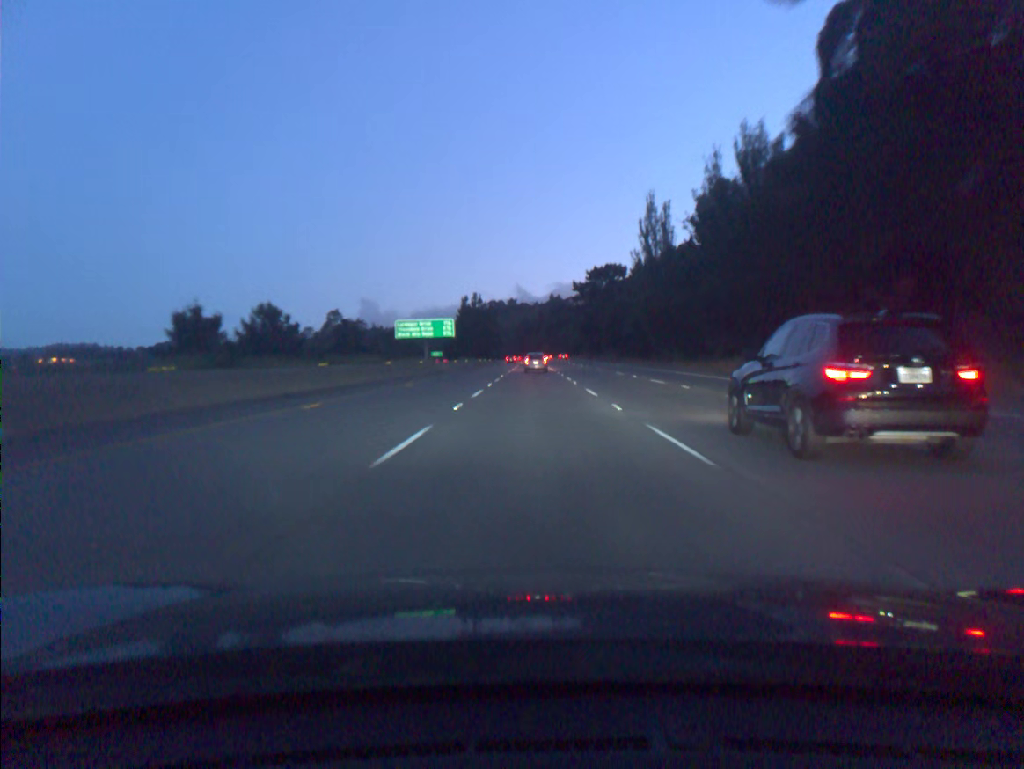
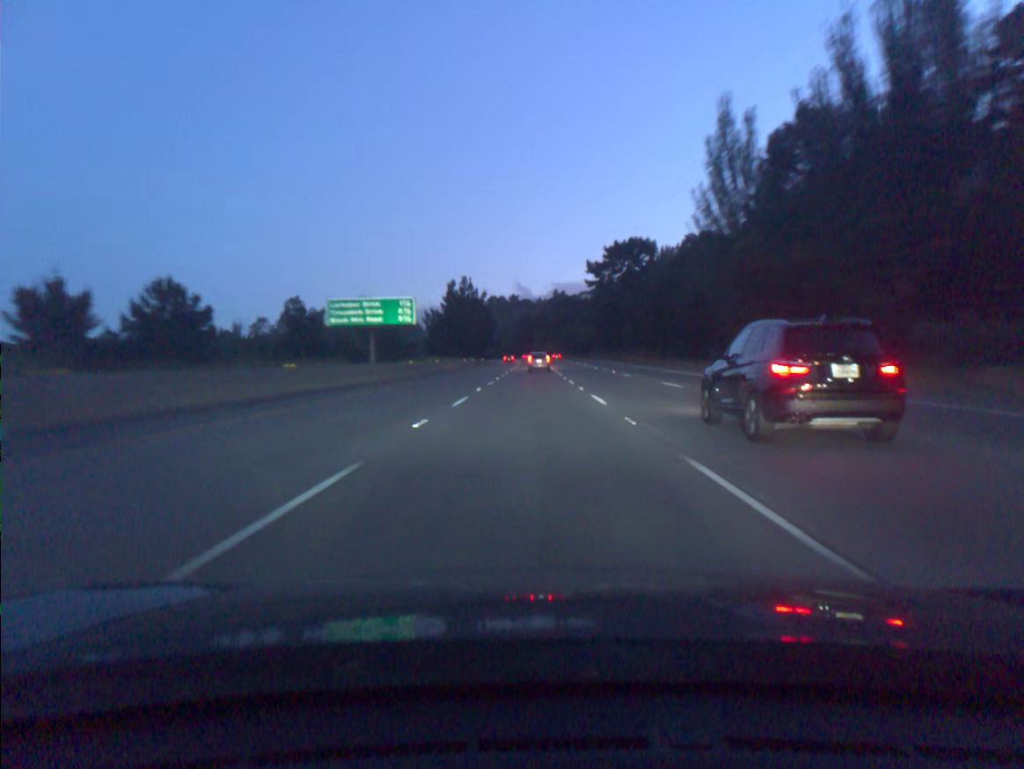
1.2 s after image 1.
(0.0, +33.8) m; 0°
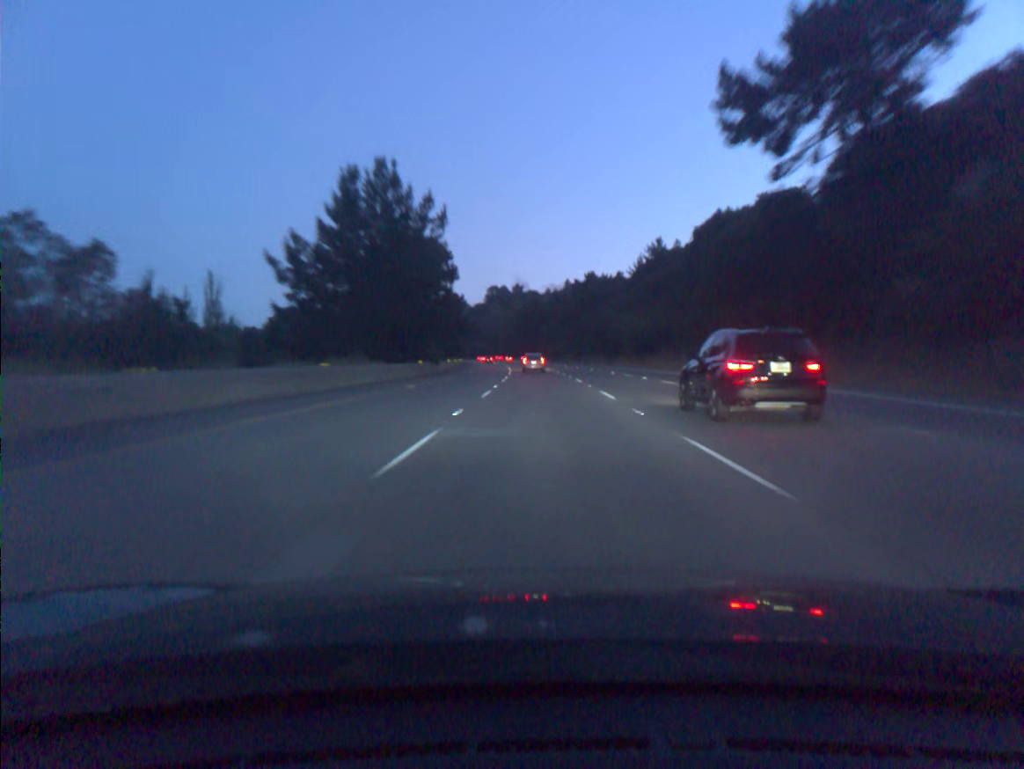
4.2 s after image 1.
(-0.6, +84.7) m; 0°
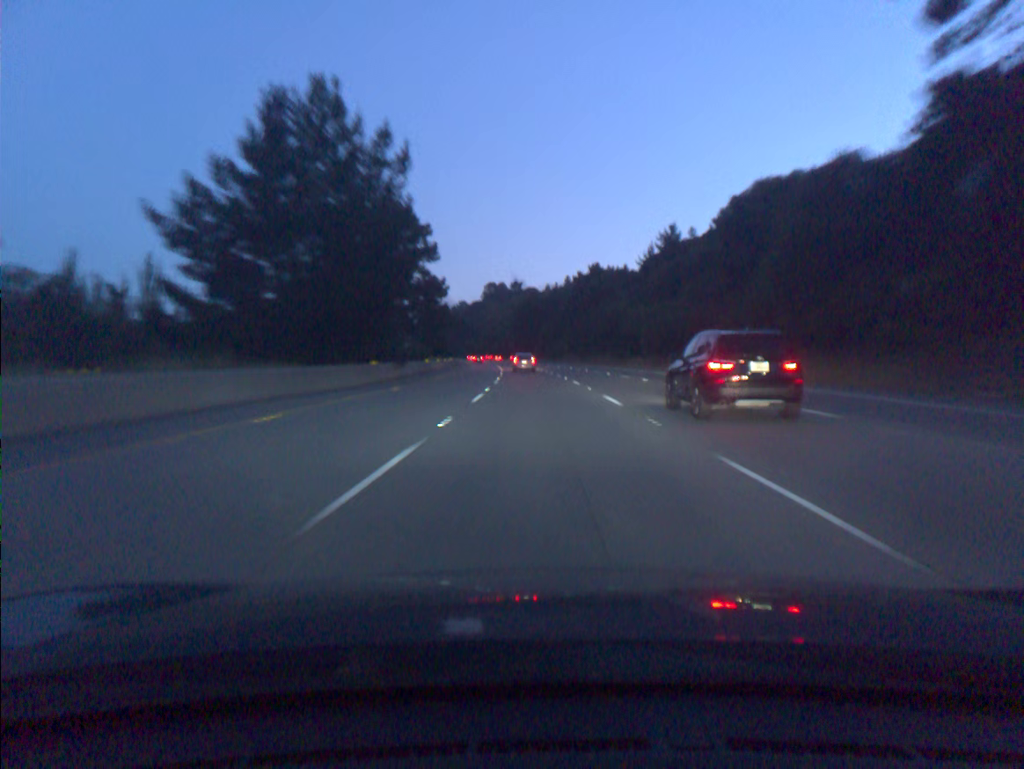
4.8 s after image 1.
(0.0, +17.0) m; 0°
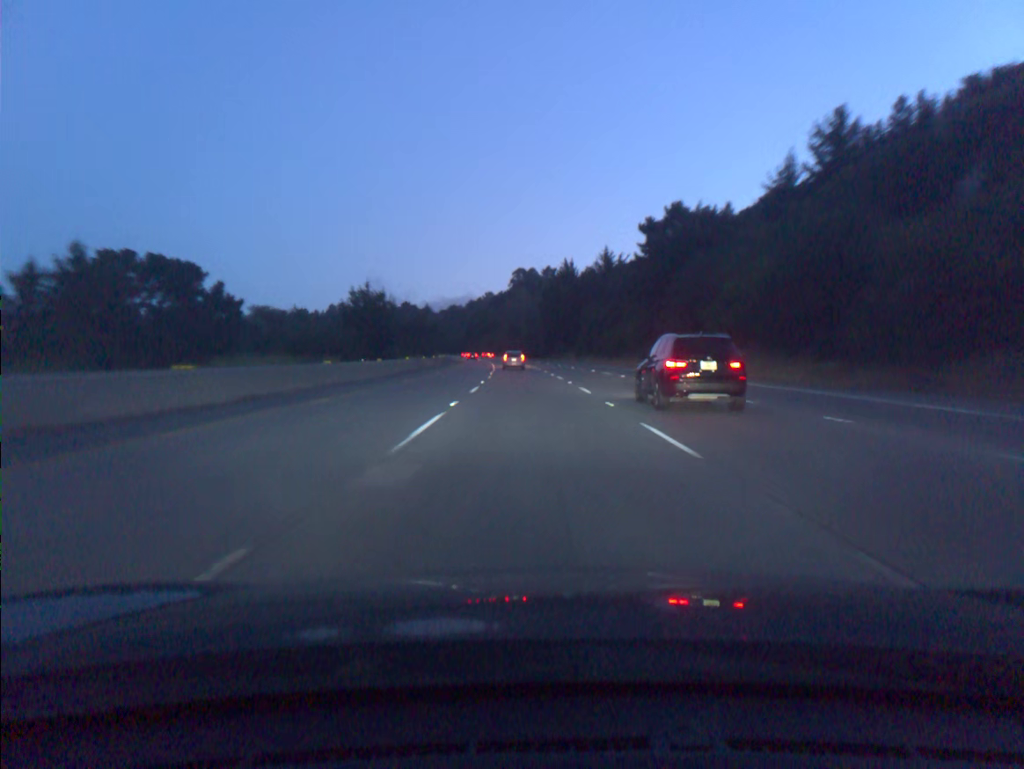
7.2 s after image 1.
(-1.1, +68.1) m; -2°
